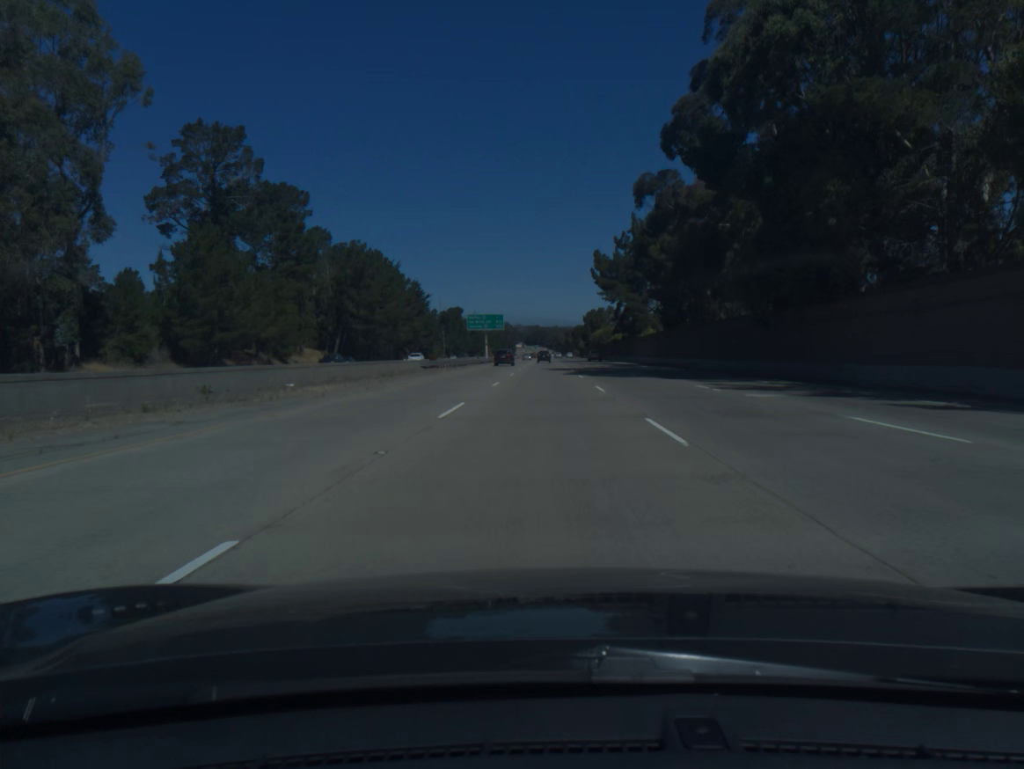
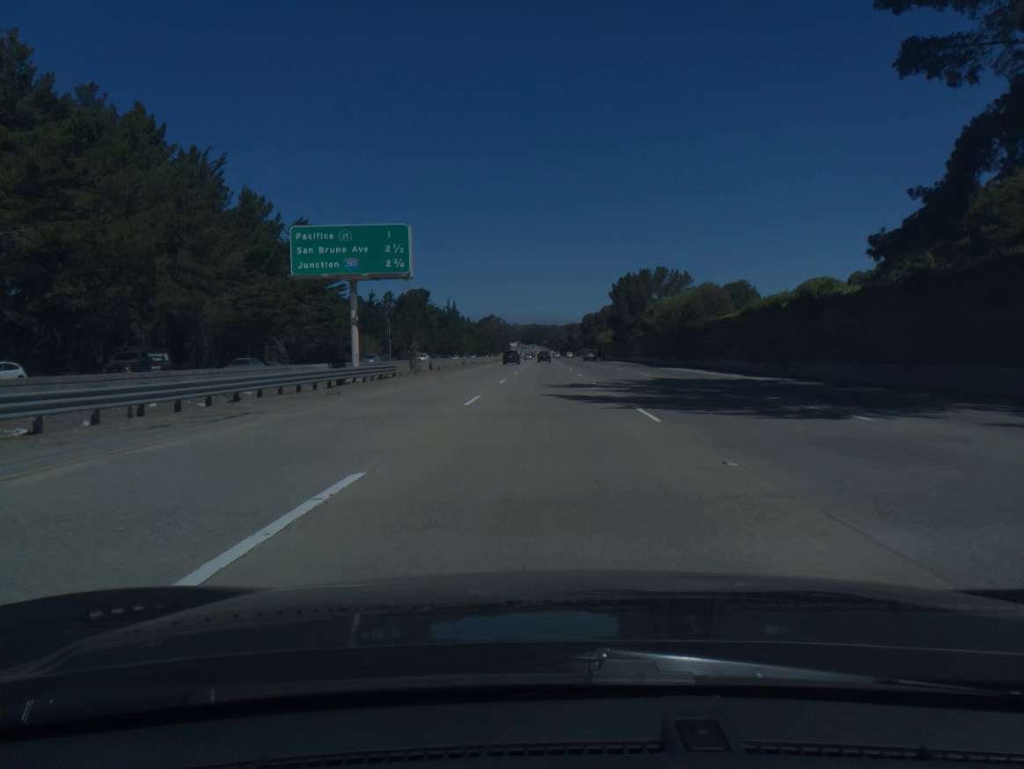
(-0.1, +98.9) m; 0°
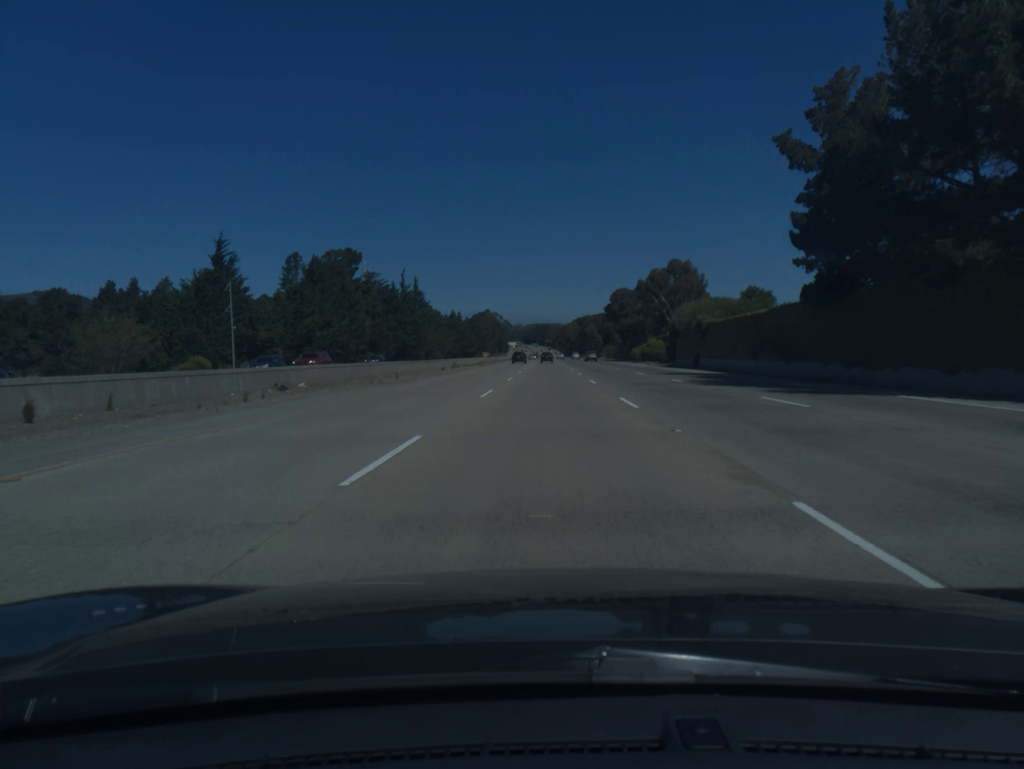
(-0.1, +98.9) m; 0°
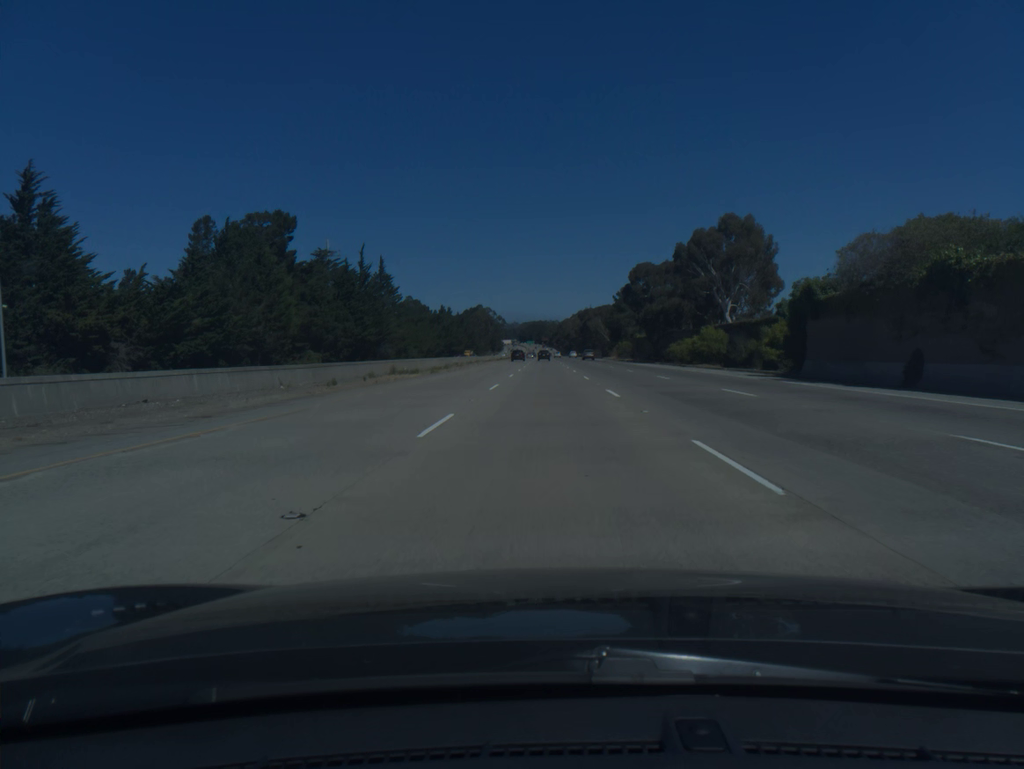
(+0.1, +39.5) m; 0°
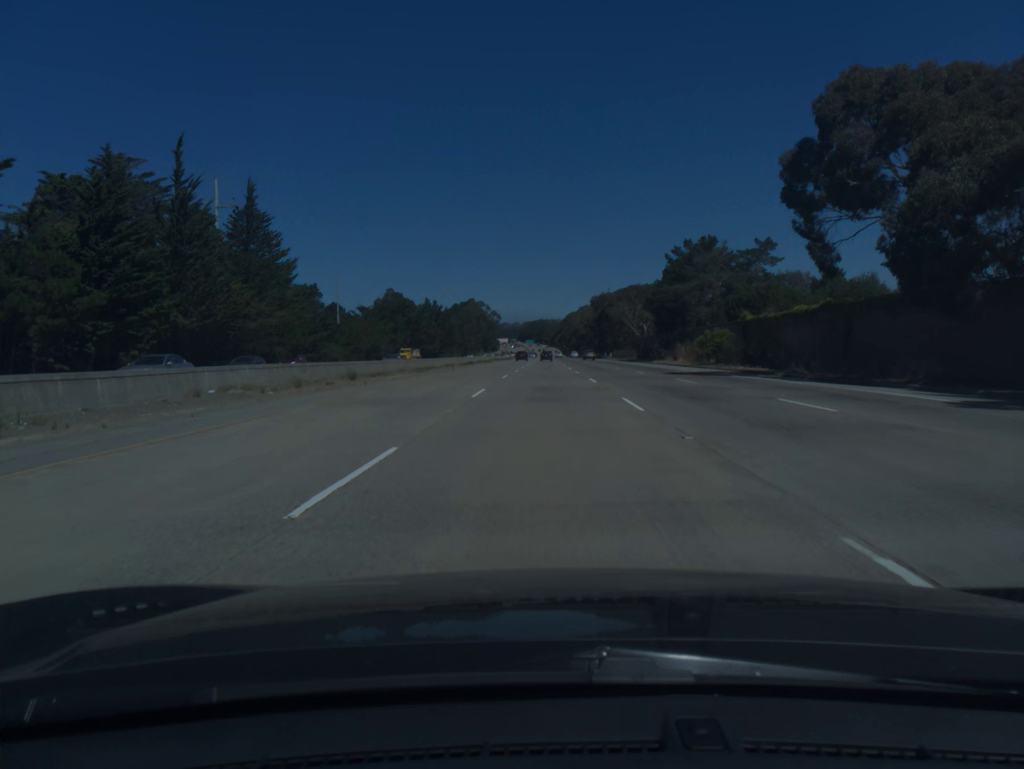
(0.0, +79.0) m; 0°
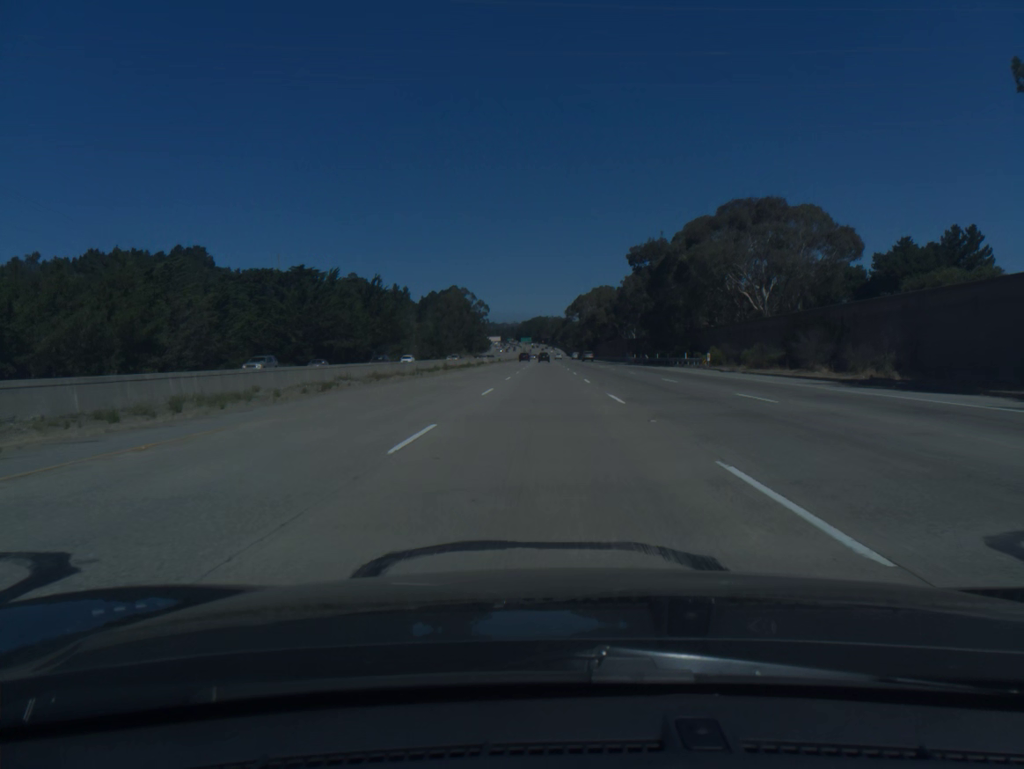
(+0.1, +98.6) m; 0°
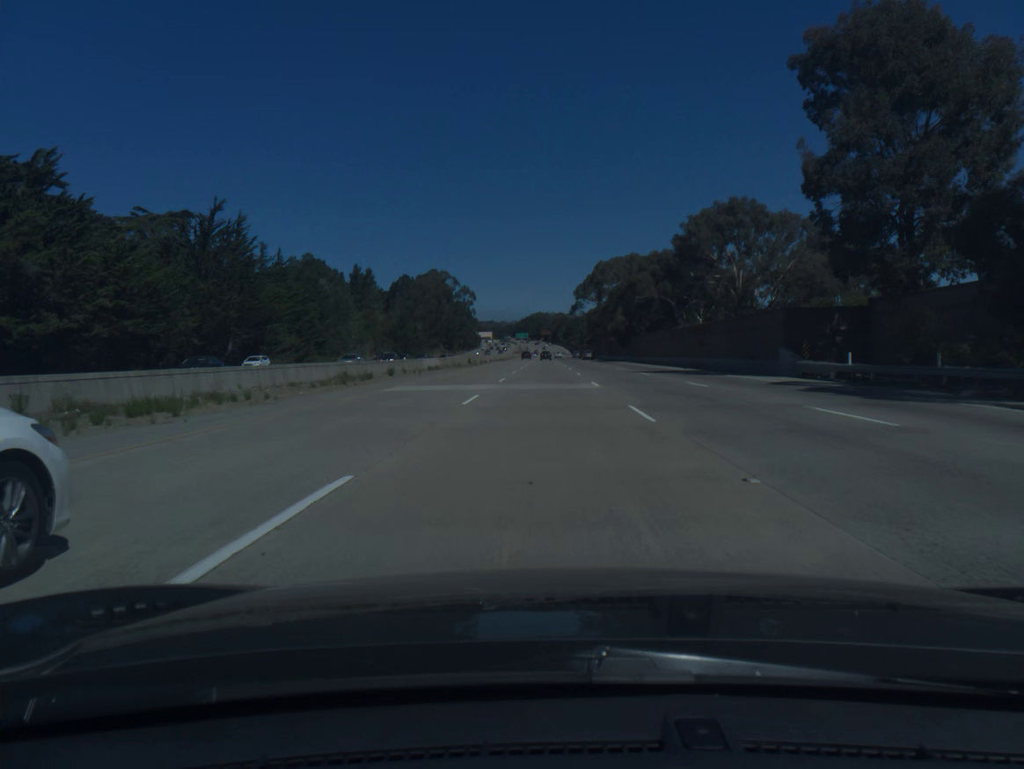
(0.0, +78.8) m; 0°
